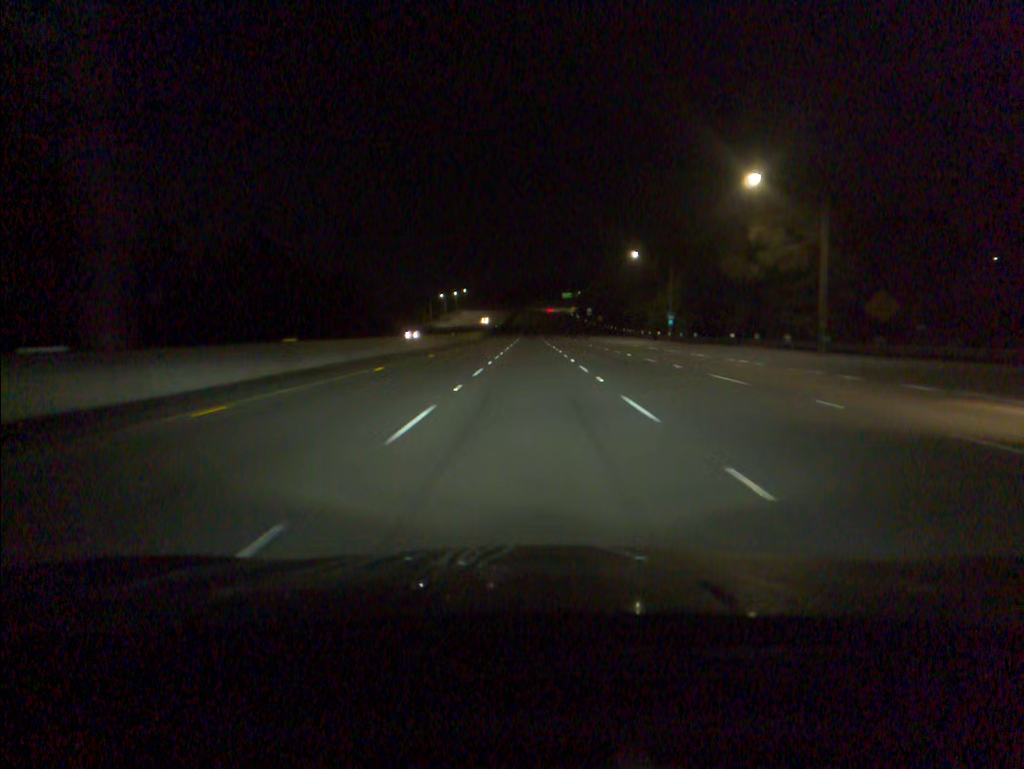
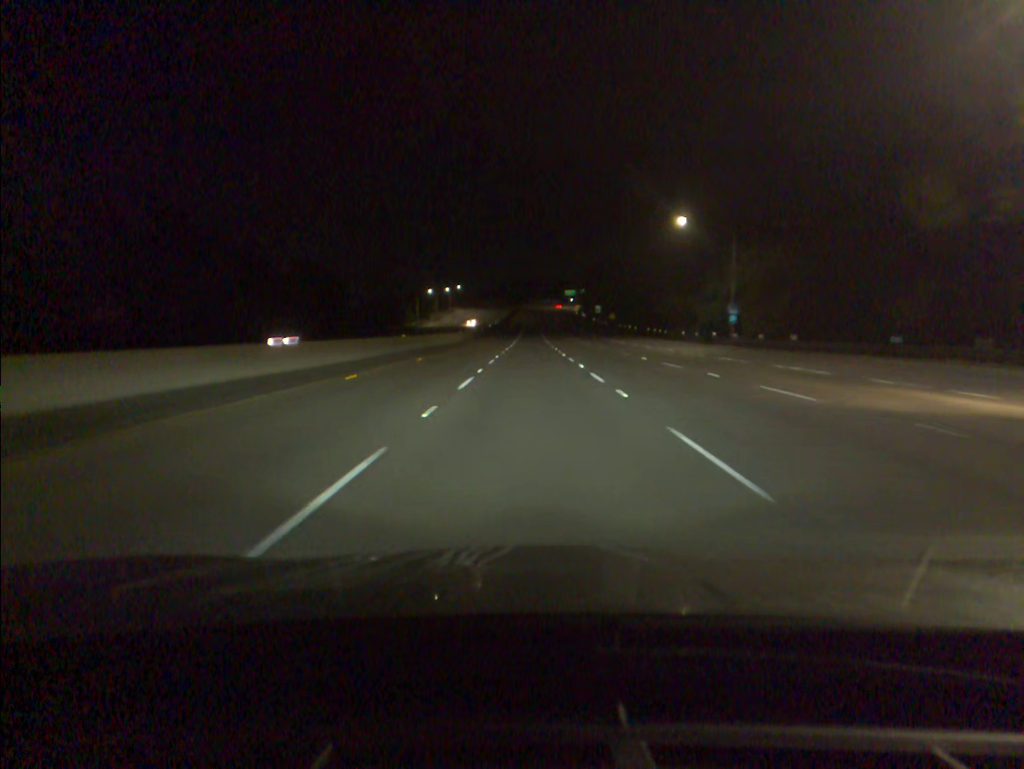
(0.0, +33.8) m; 0°
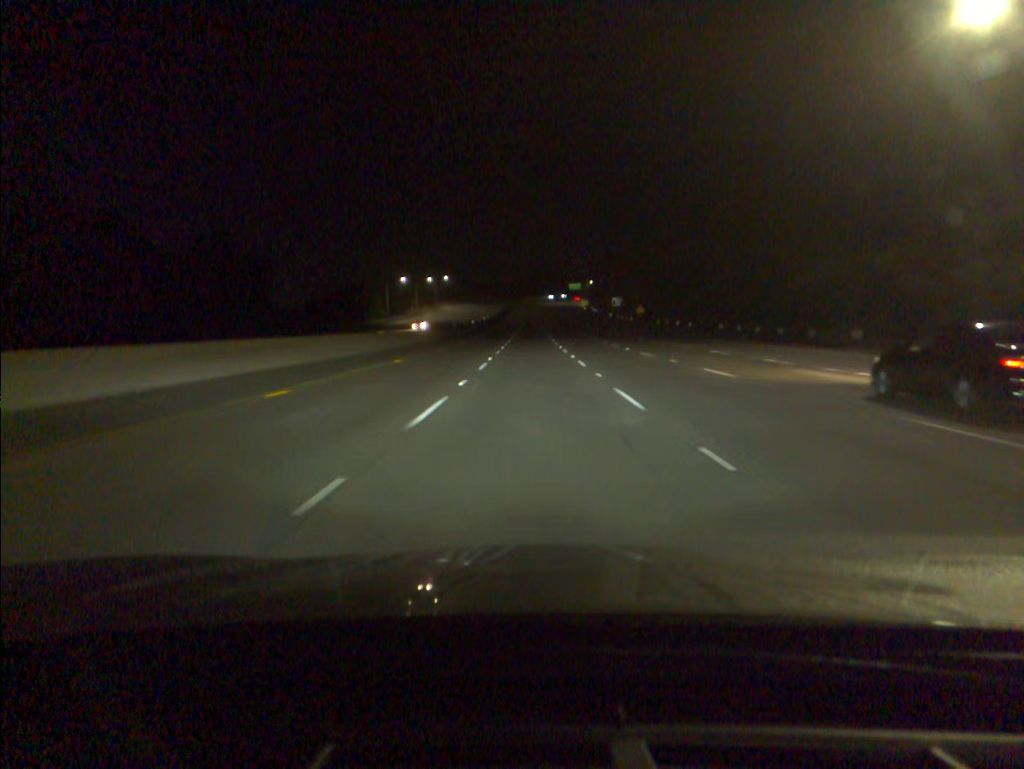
(0.0, +50.6) m; 0°
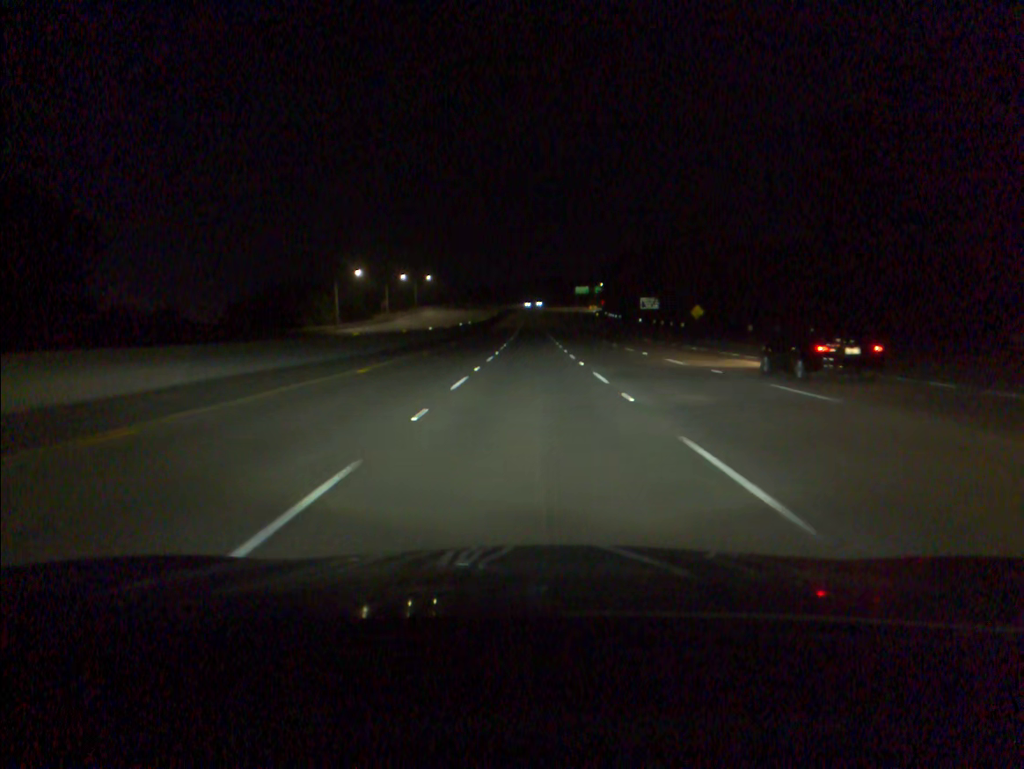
(0.0, +50.2) m; 0°
